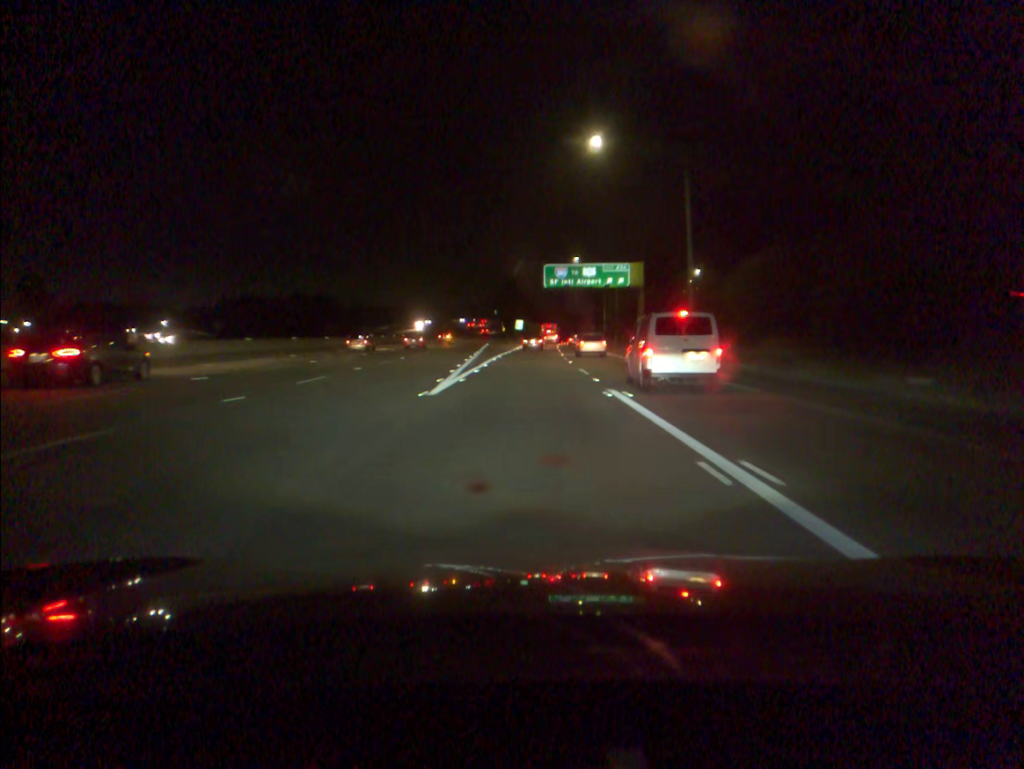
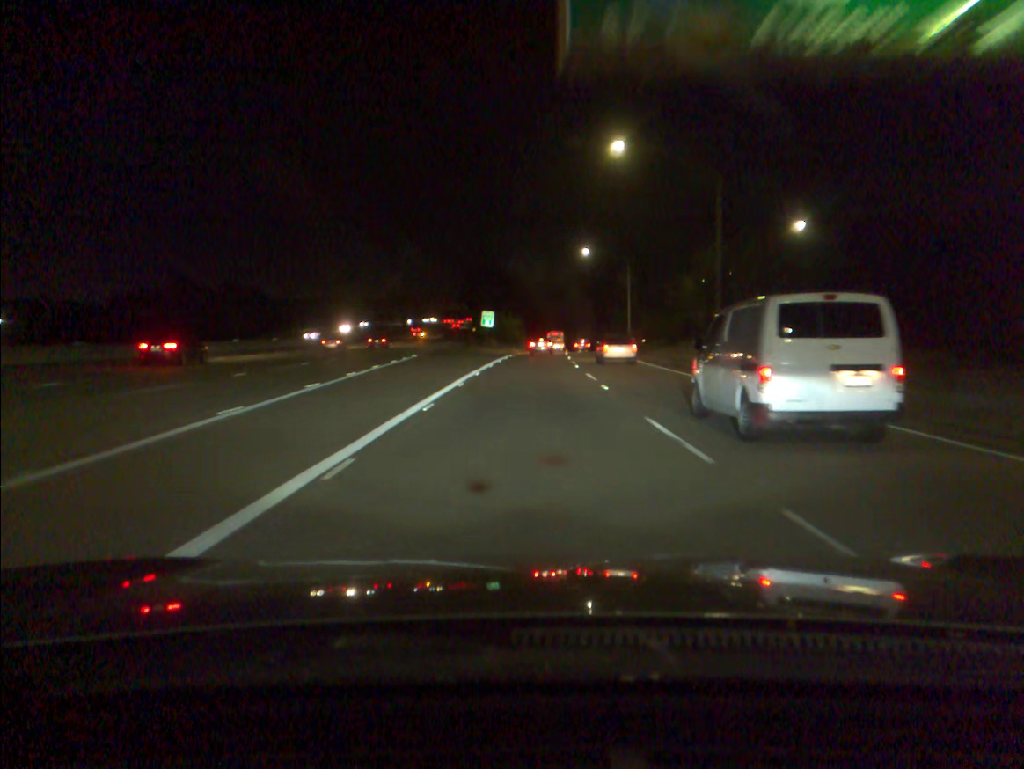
(+0.7, +61.3) m; +1°
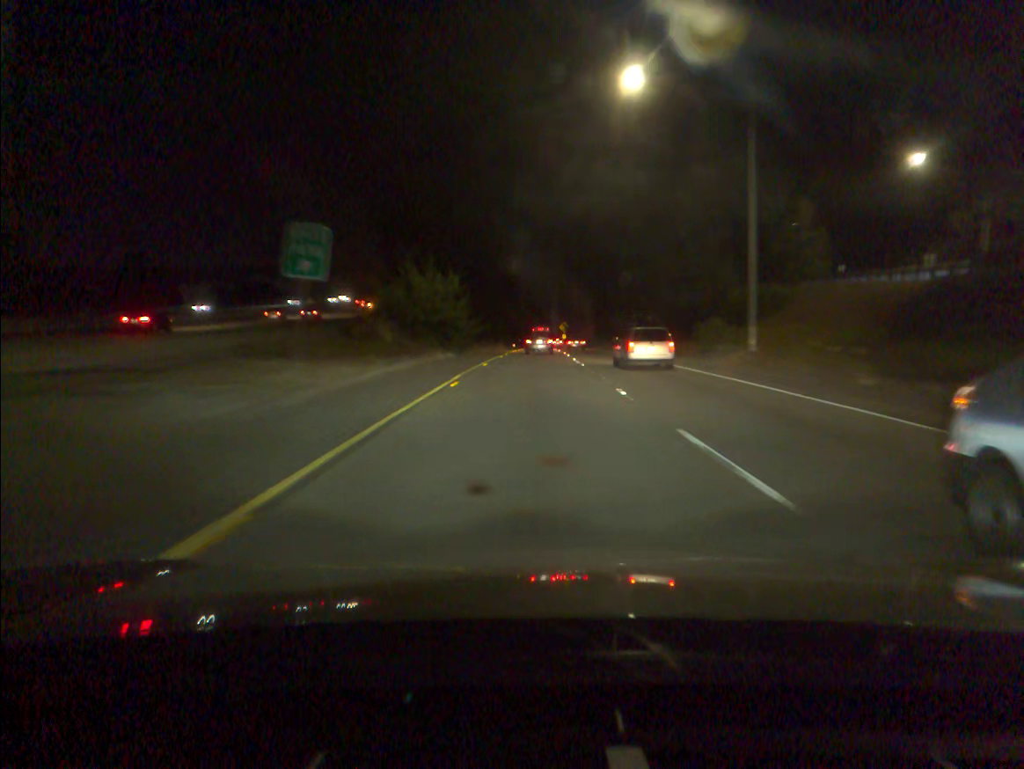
(+1.1, +60.7) m; +2°
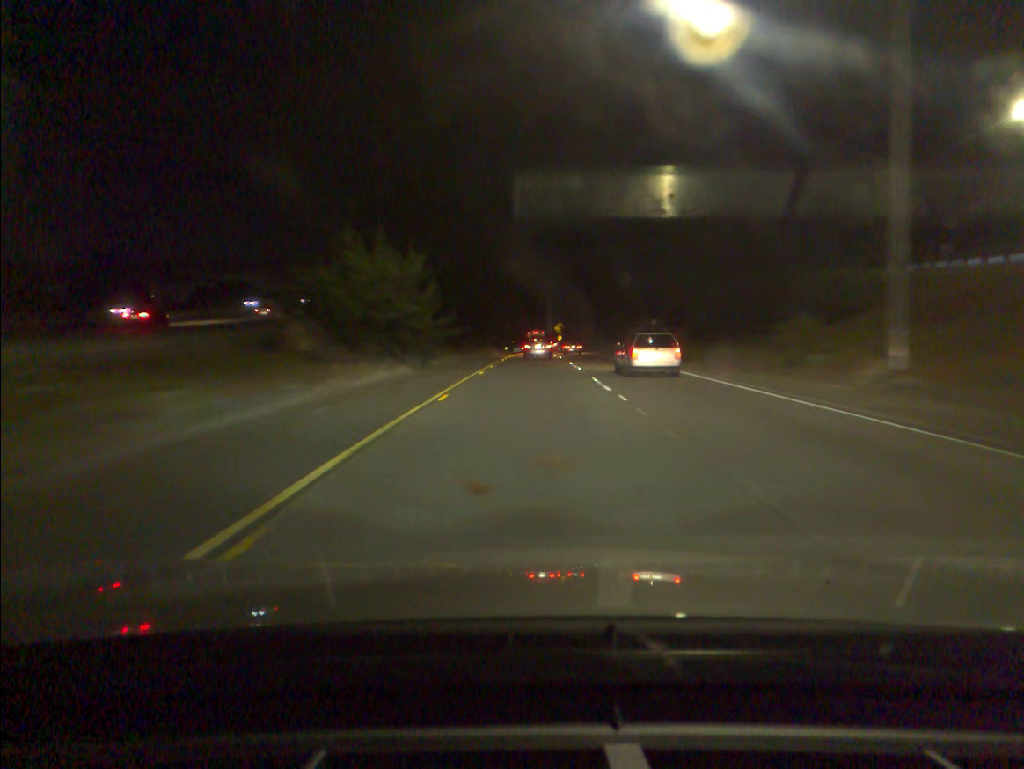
(+0.1, +14.1) m; +1°
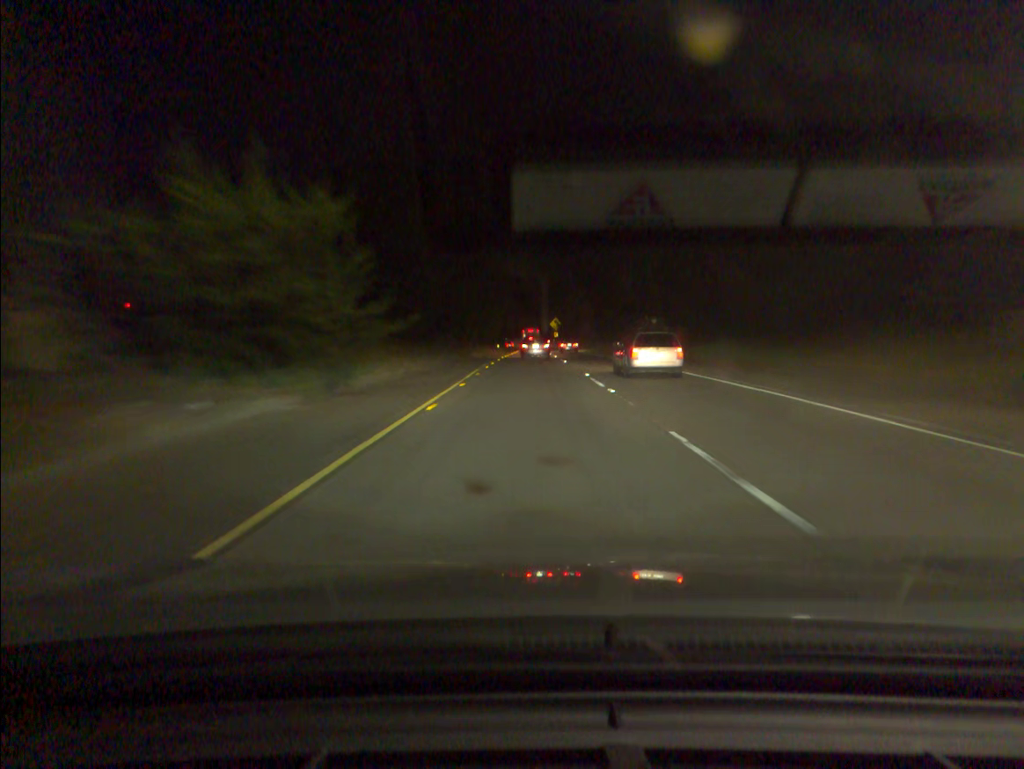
(0.0, +13.6) m; 0°
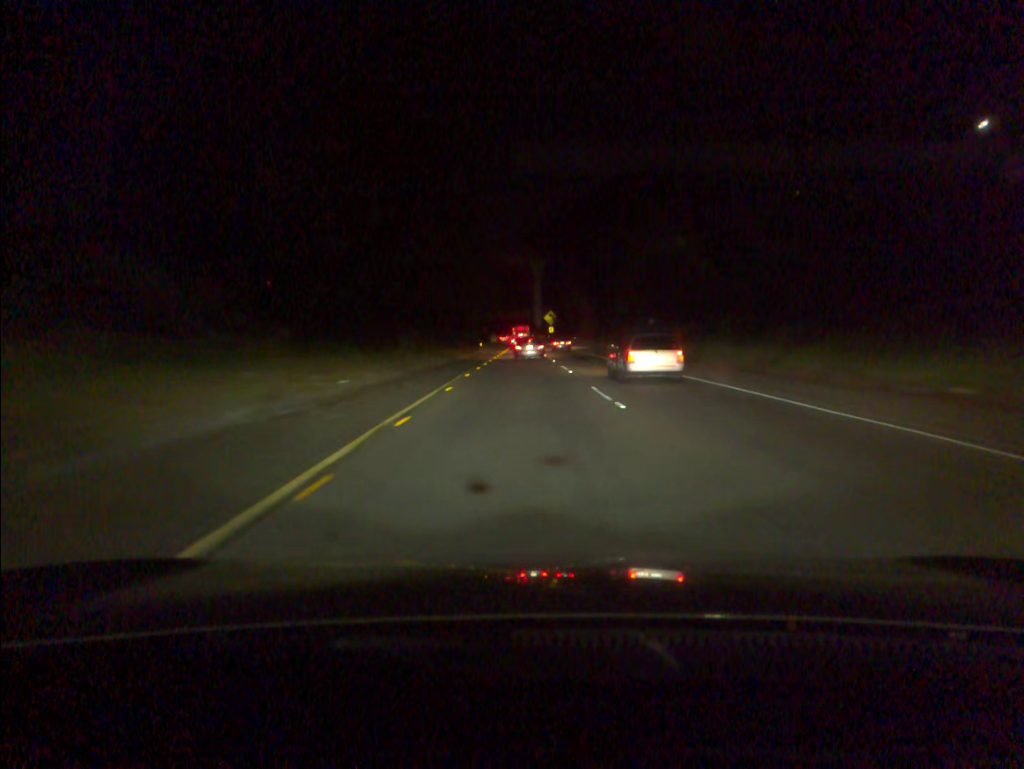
(+0.1, +26.6) m; +1°
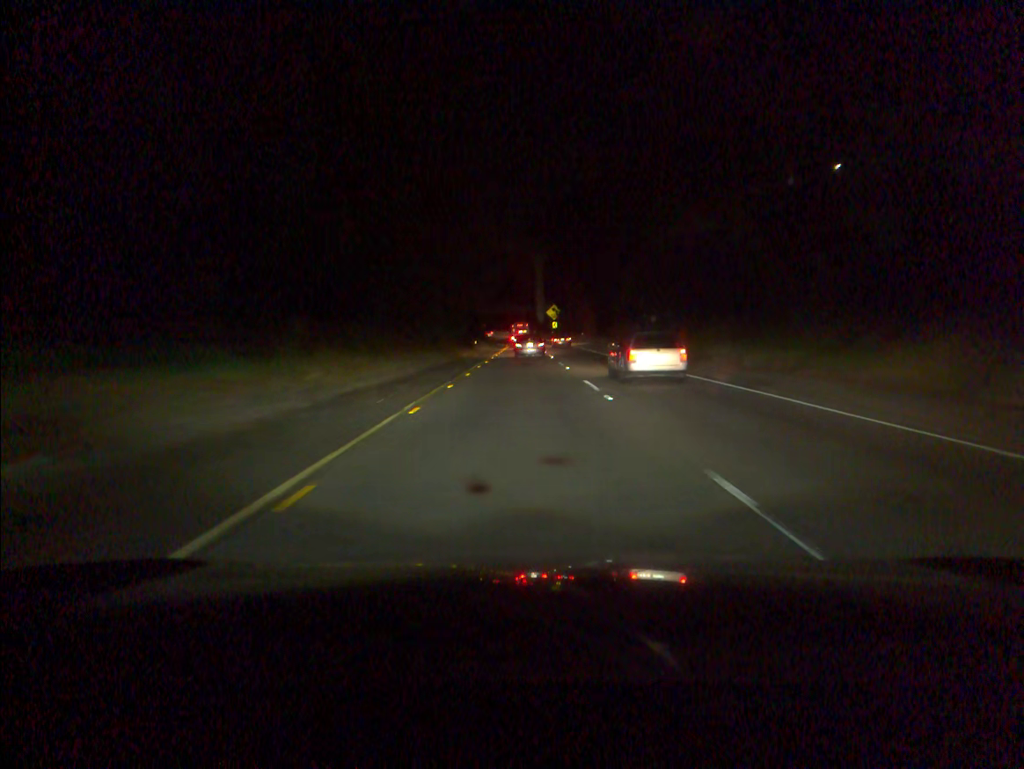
(0.0, +13.1) m; 0°
